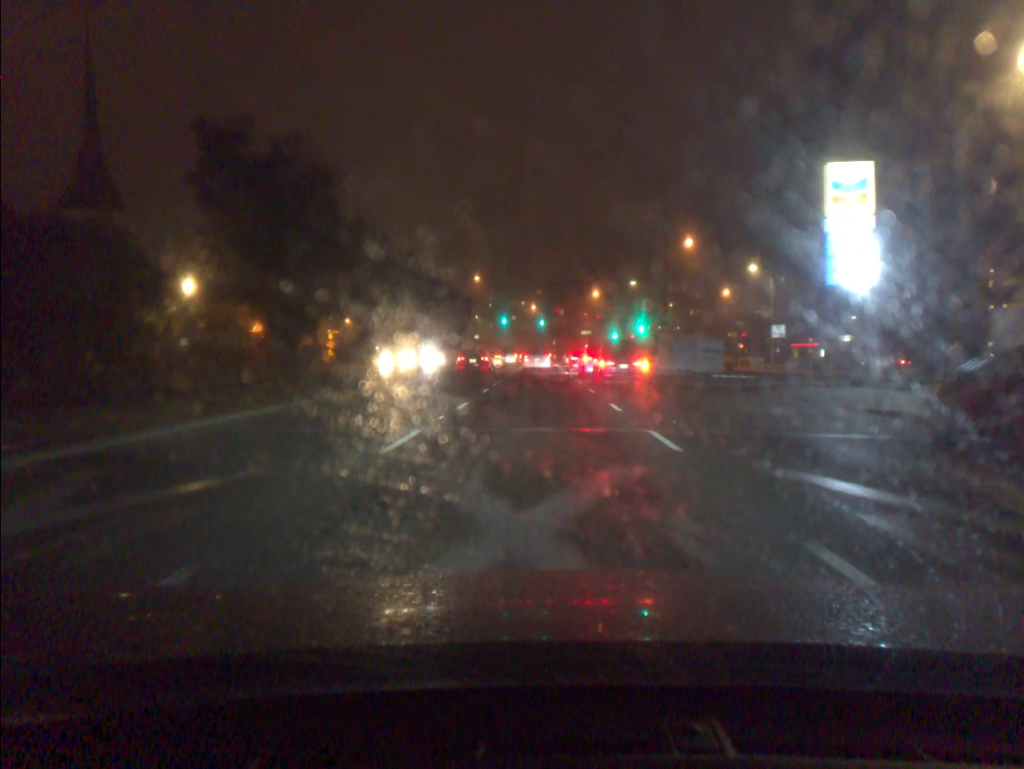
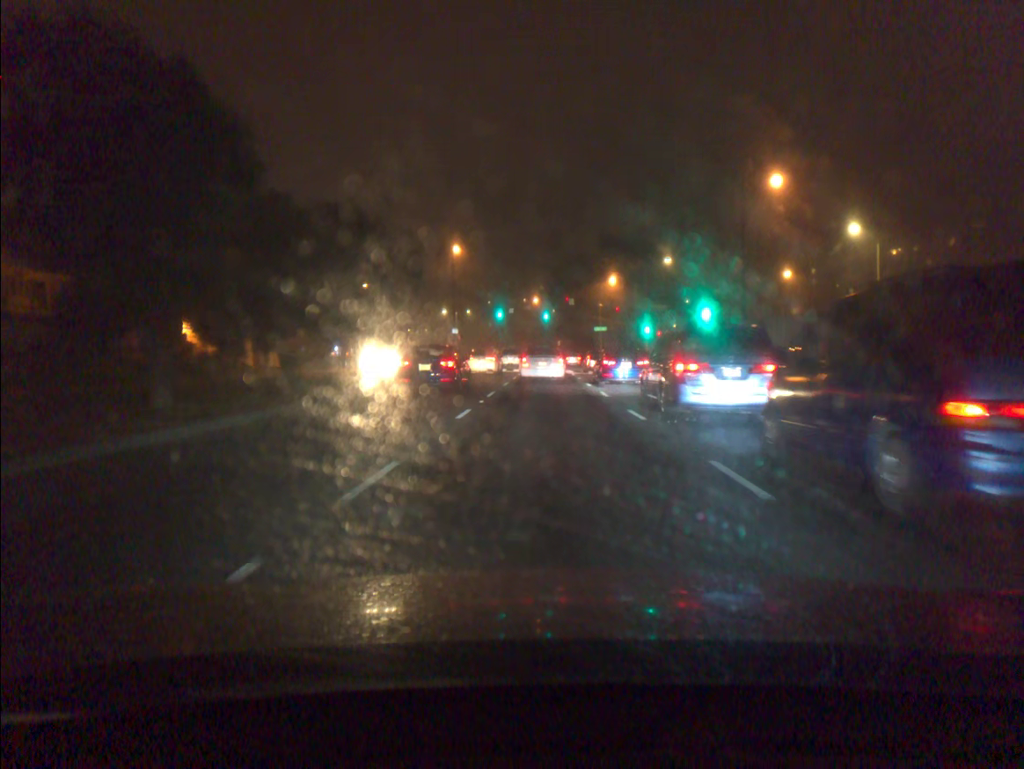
(-0.1, +26.1) m; 0°
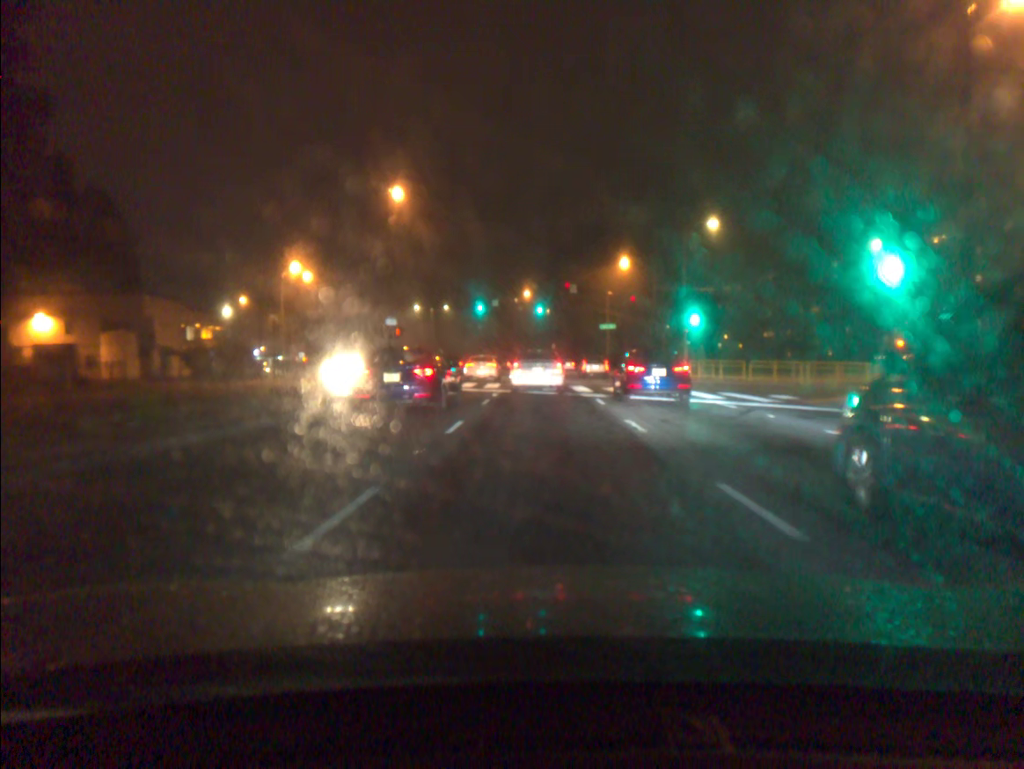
(+0.1, +24.0) m; +1°
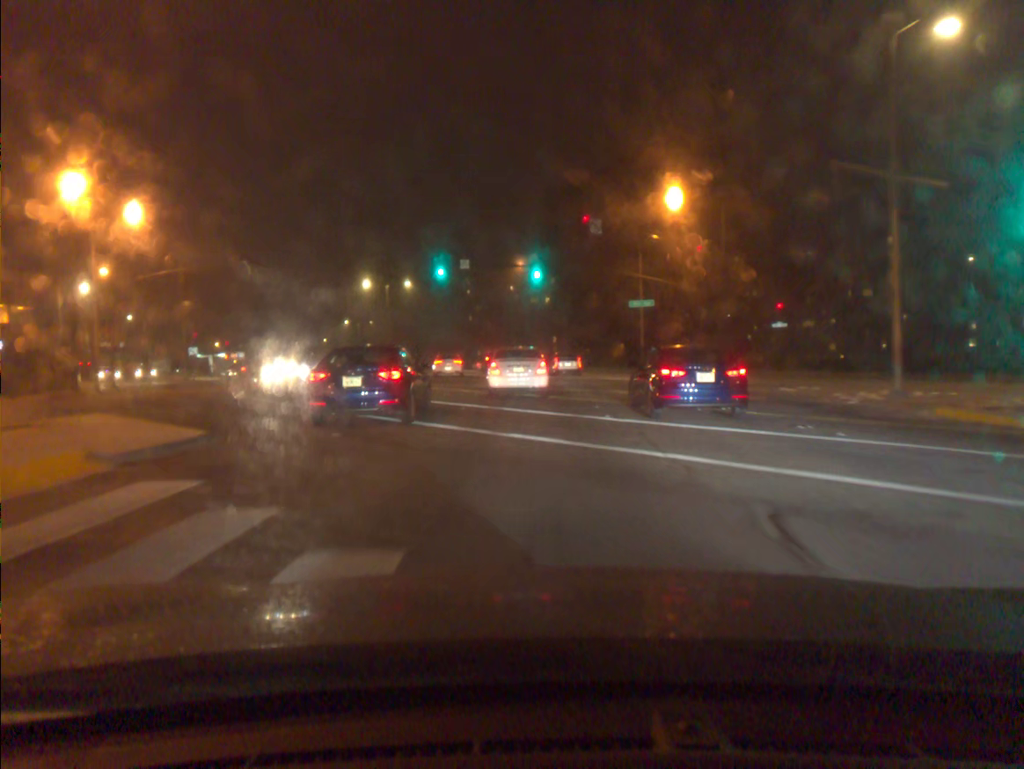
(0.0, +31.6) m; 0°
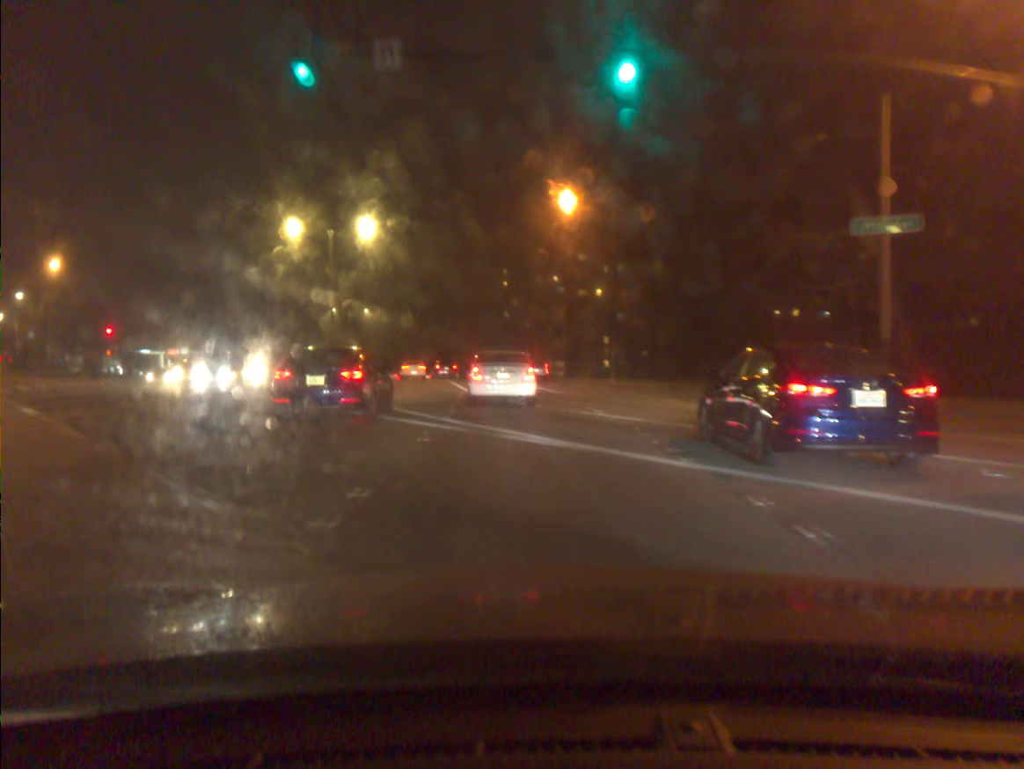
(-0.8, +36.6) m; -3°
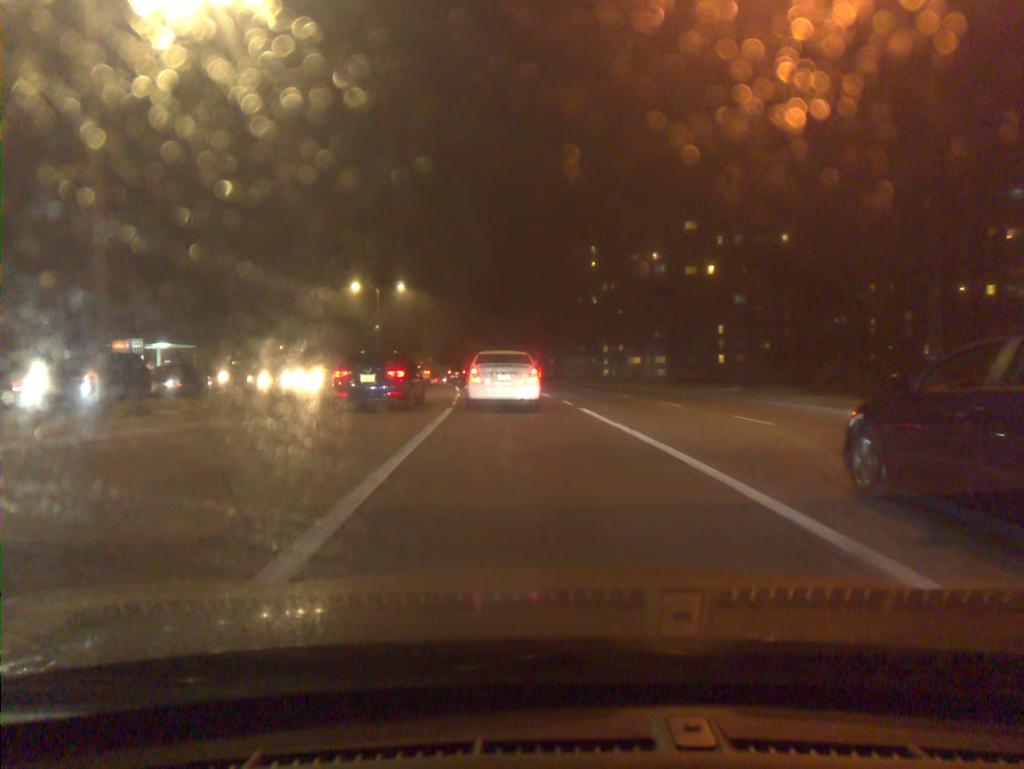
(-1.9, +32.4) m; -7°
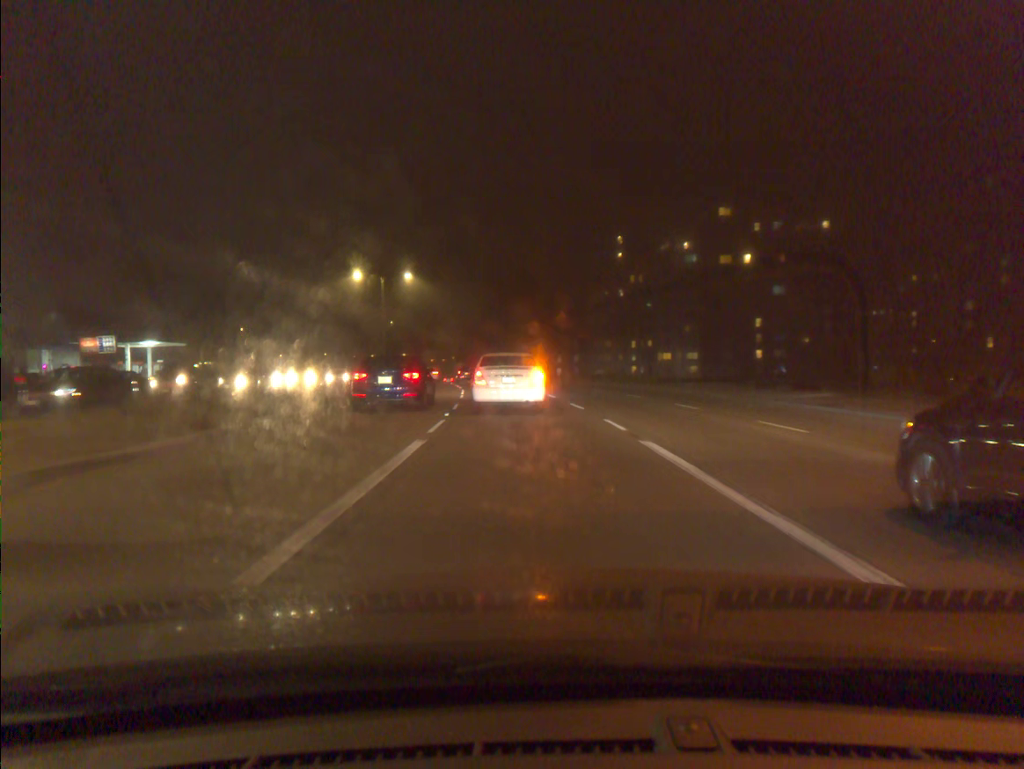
(-0.1, +8.5) m; -2°
